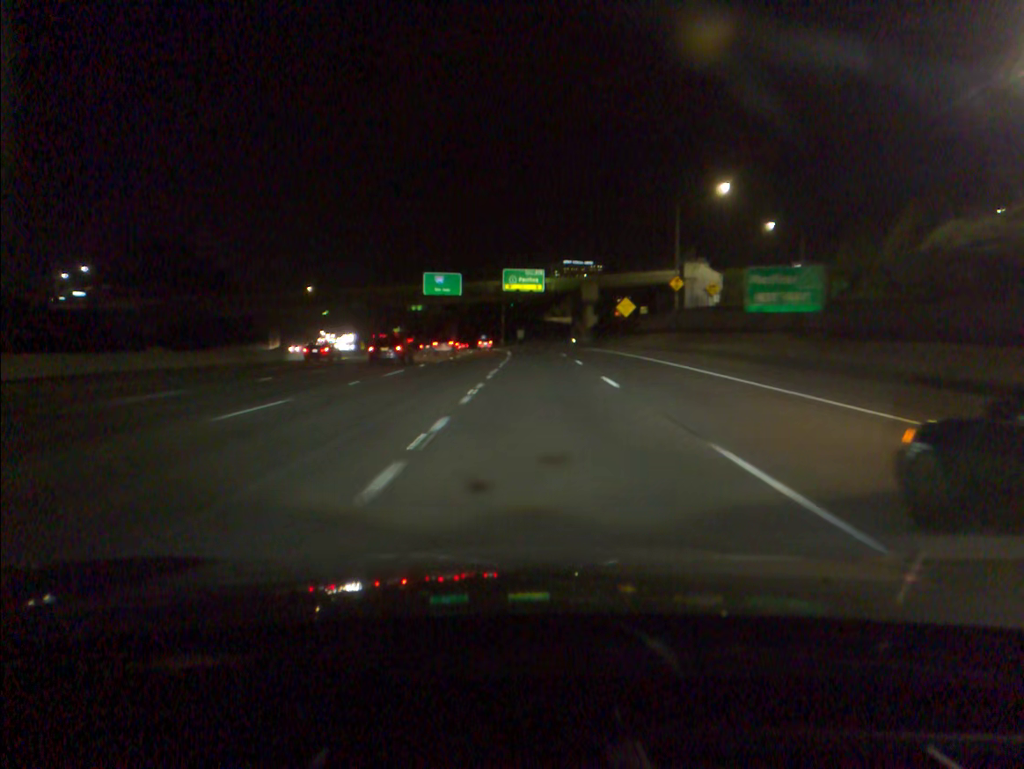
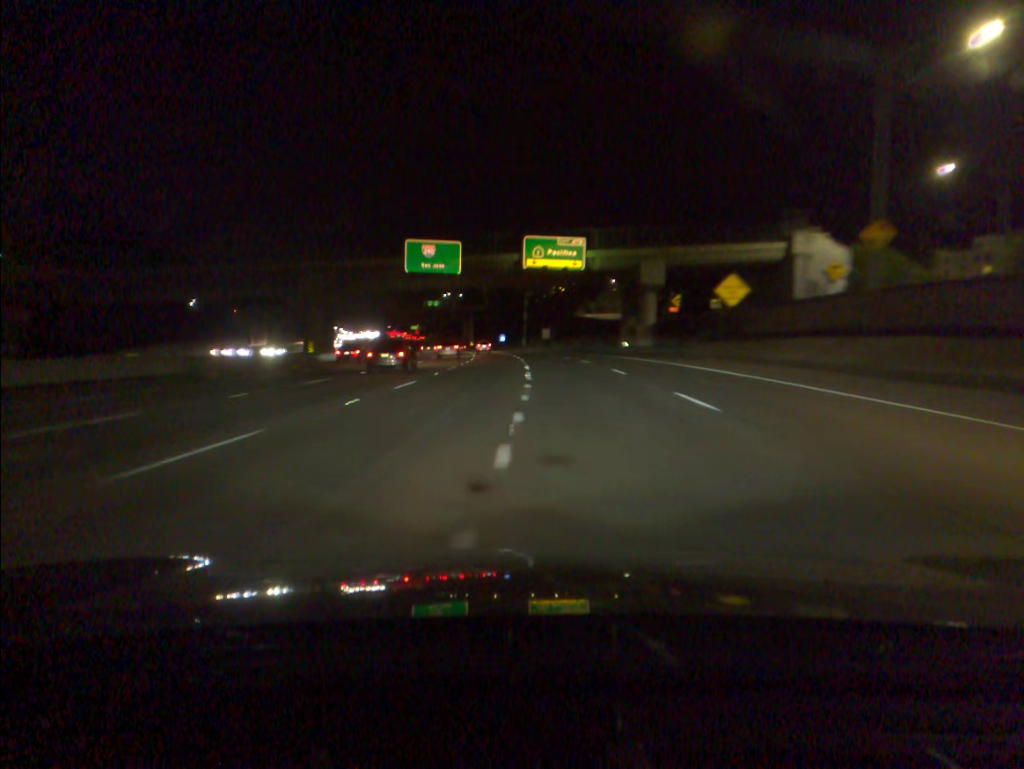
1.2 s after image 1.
(-0.4, +34.3) m; -2°
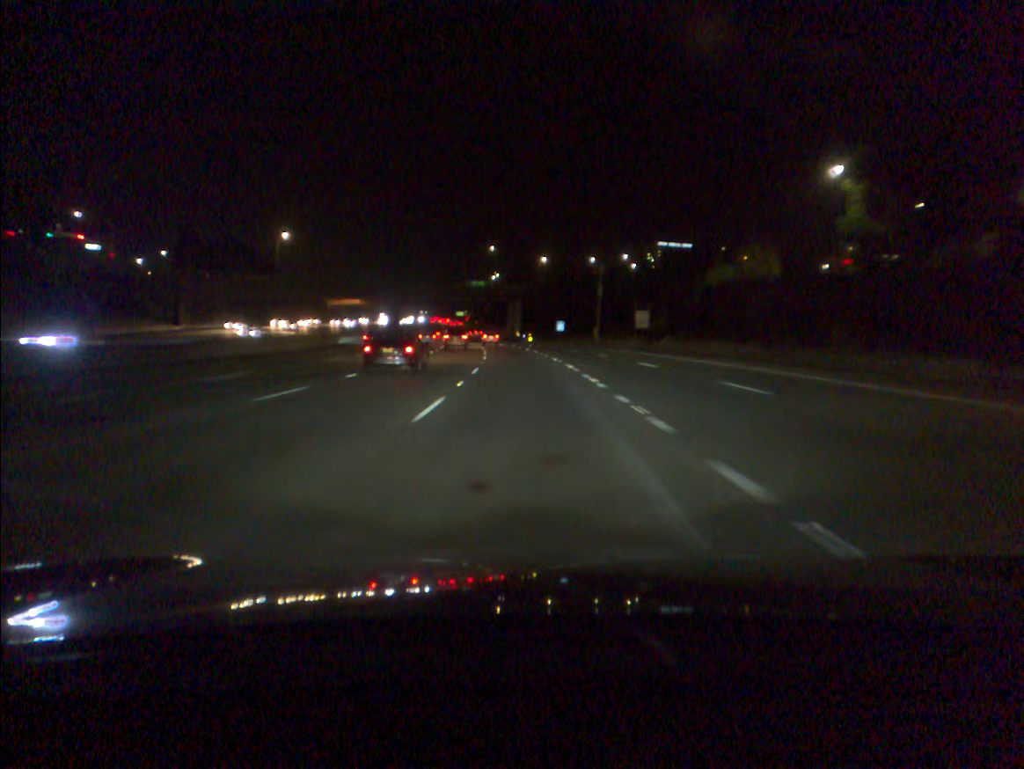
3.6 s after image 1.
(-2.5, +69.0) m; -4°
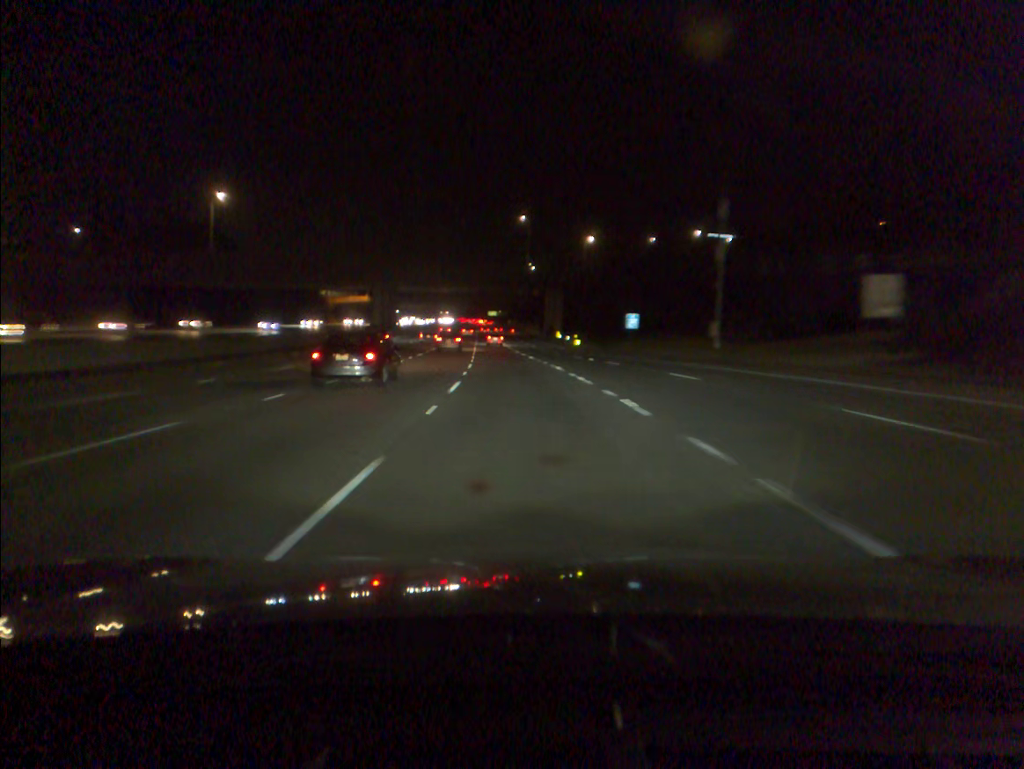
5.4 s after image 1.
(-0.9, +51.8) m; -3°
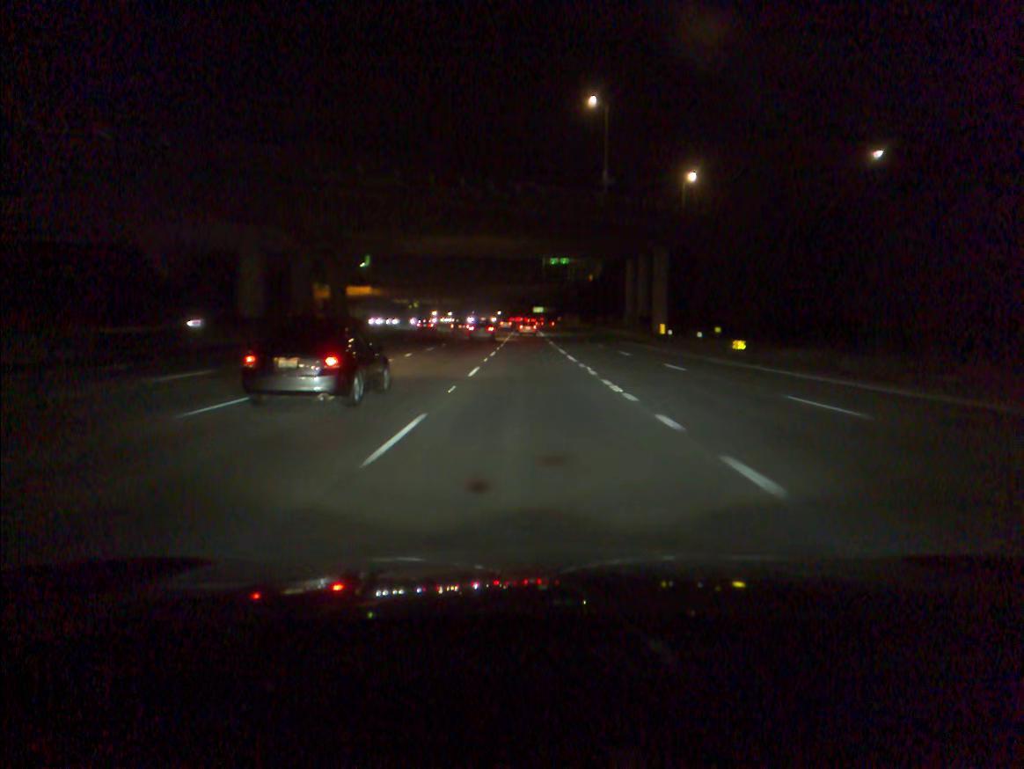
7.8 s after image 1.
(-2.7, +69.0) m; -3°
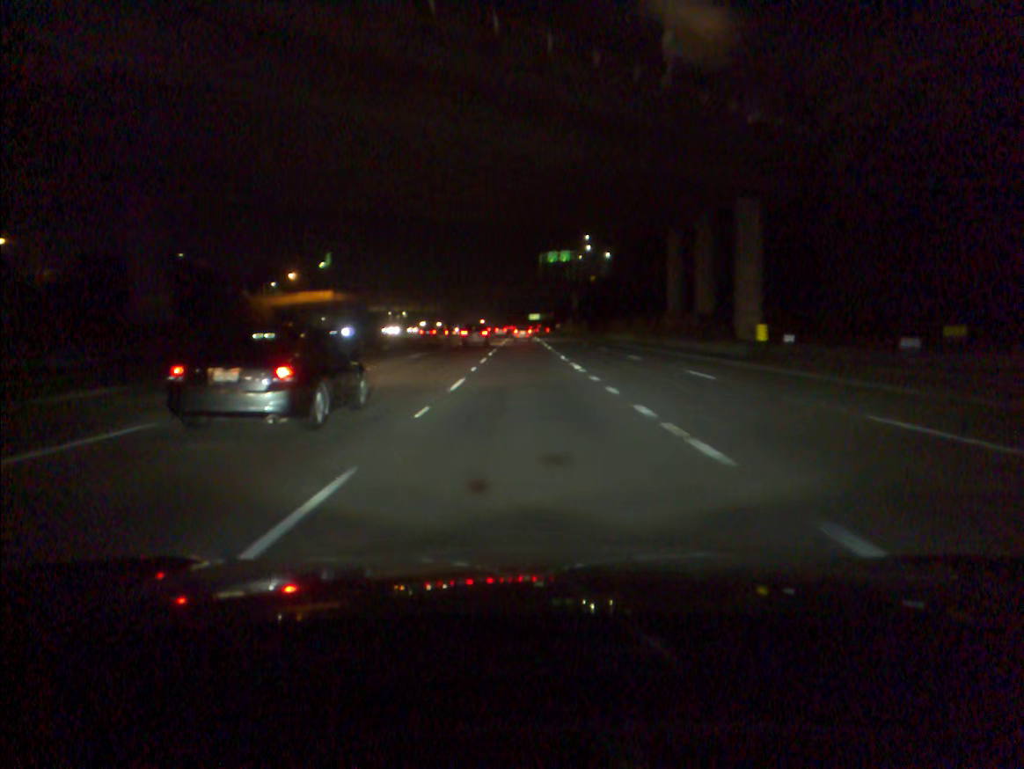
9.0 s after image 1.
(+0.1, +34.4) m; 0°
